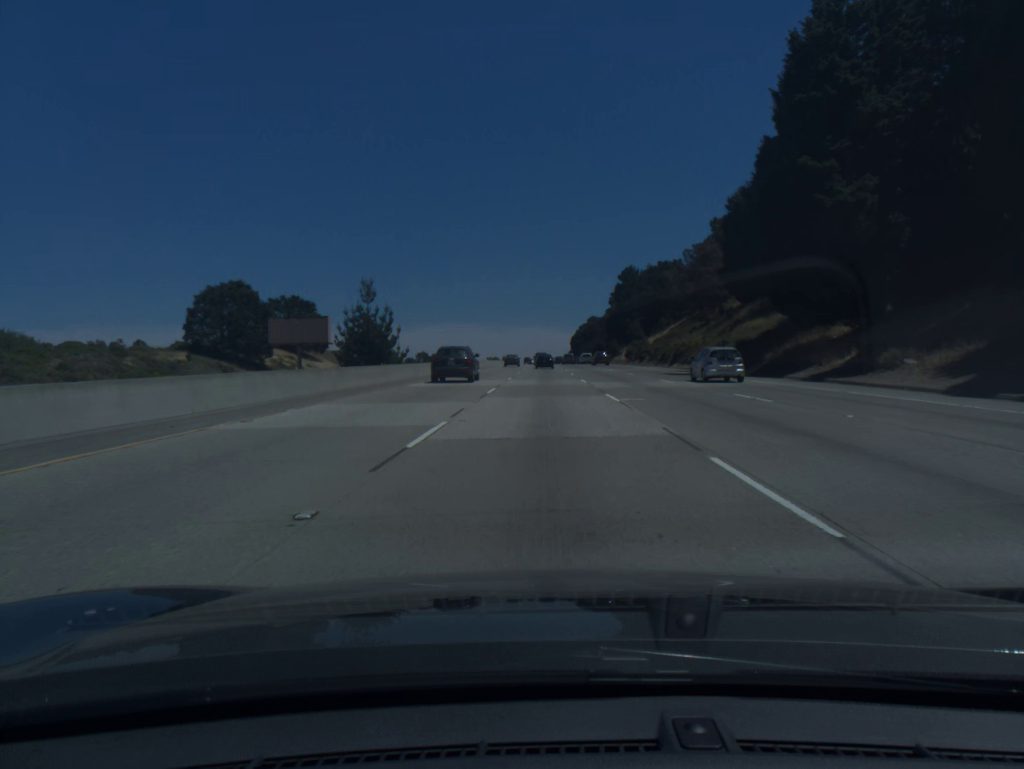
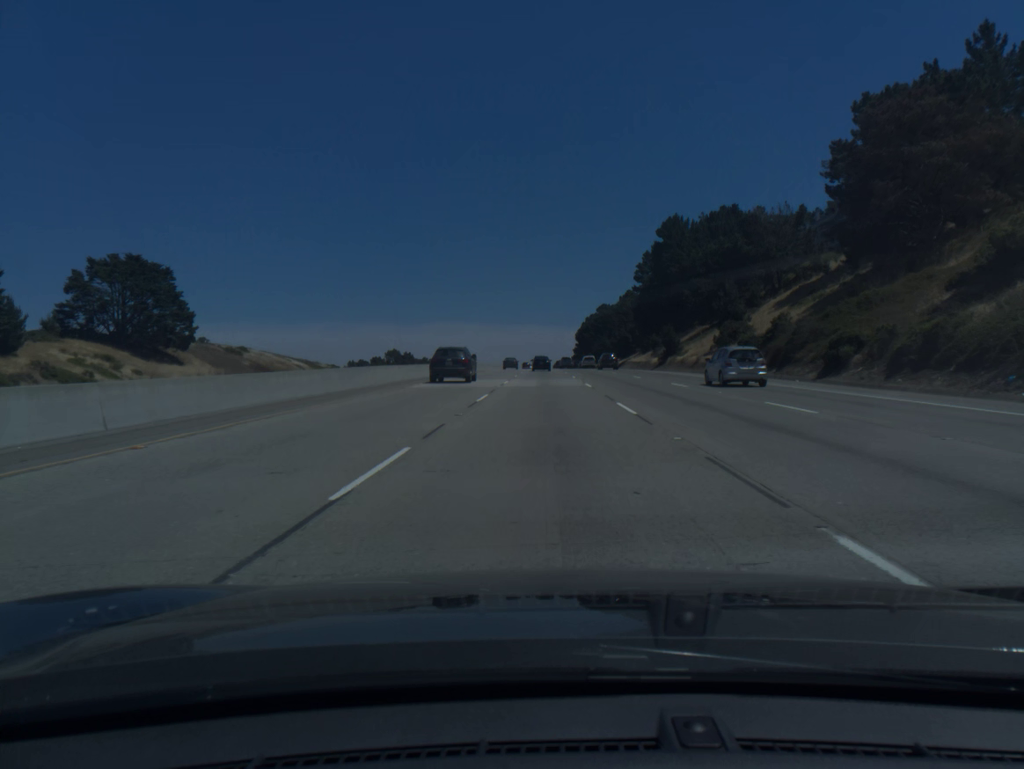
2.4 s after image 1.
(+0.3, +76.6) m; 0°
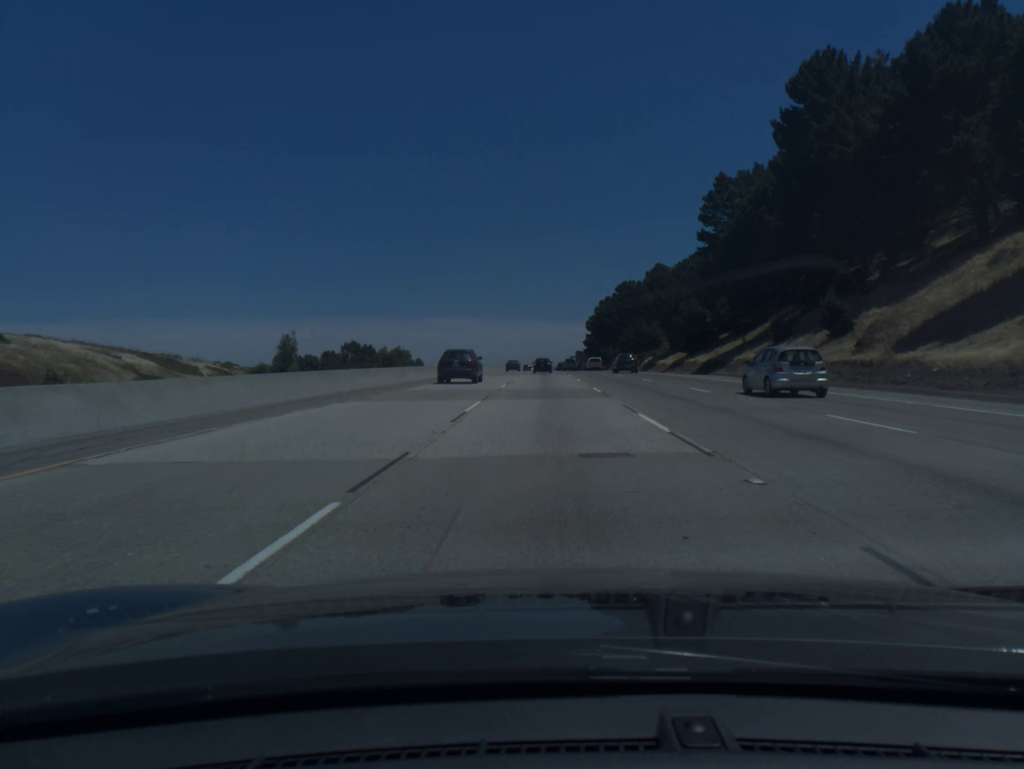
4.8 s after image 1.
(-0.1, +76.9) m; 0°
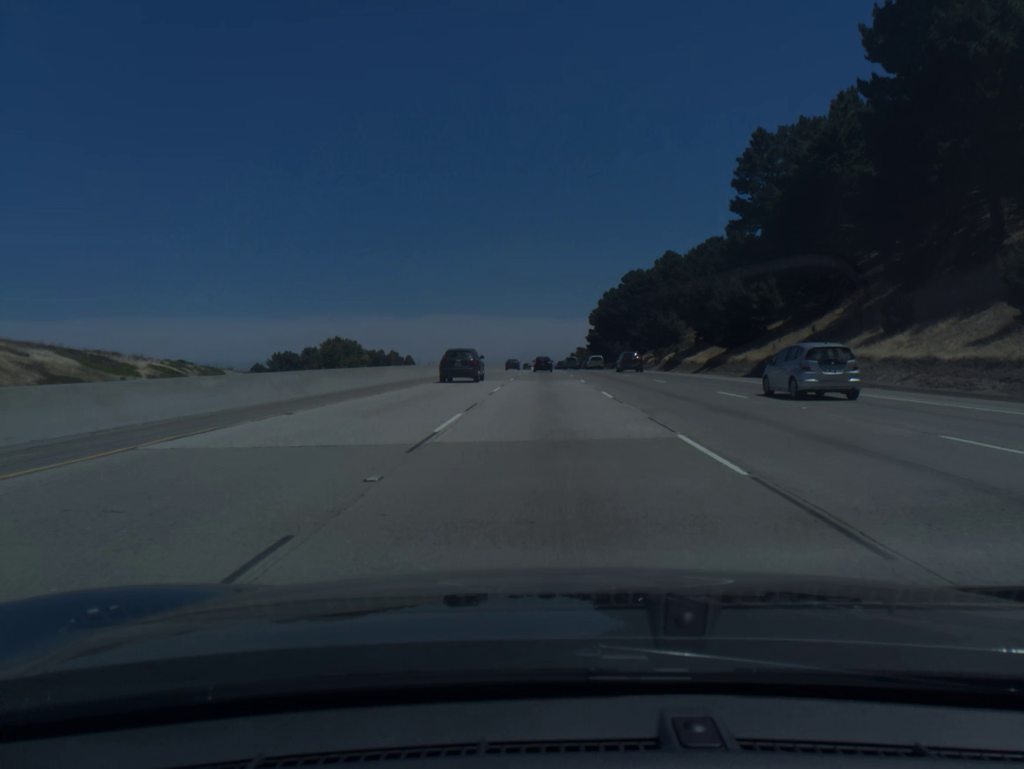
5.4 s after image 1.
(0.0, +19.4) m; 0°
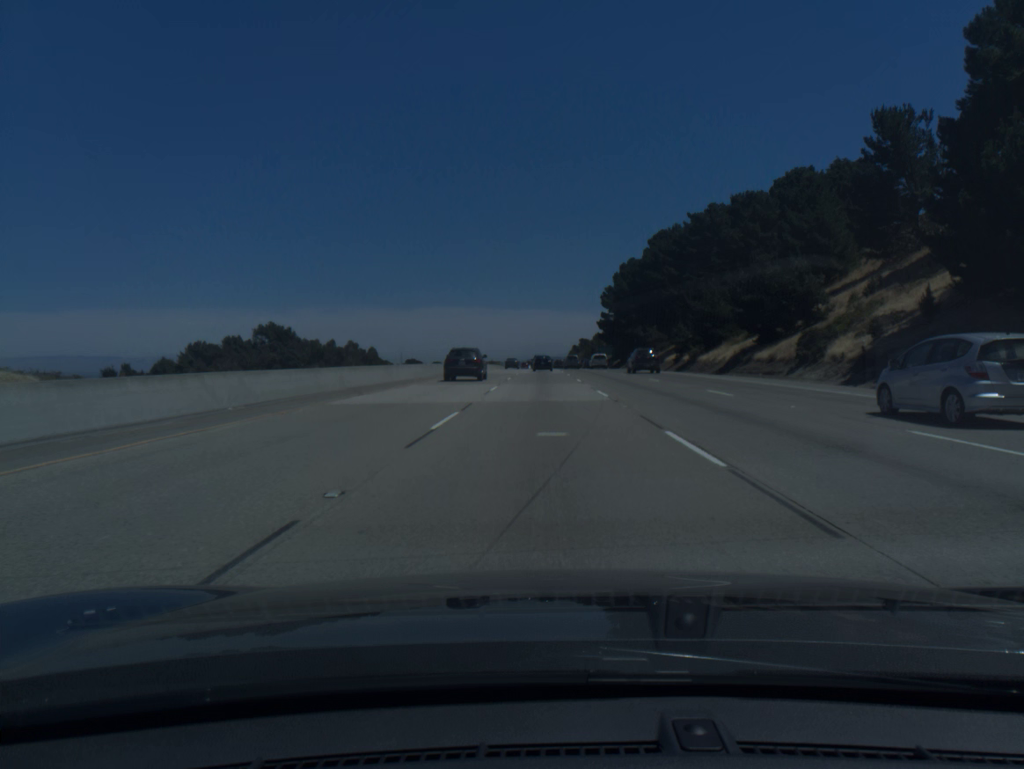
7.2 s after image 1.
(+0.1, +58.2) m; 0°
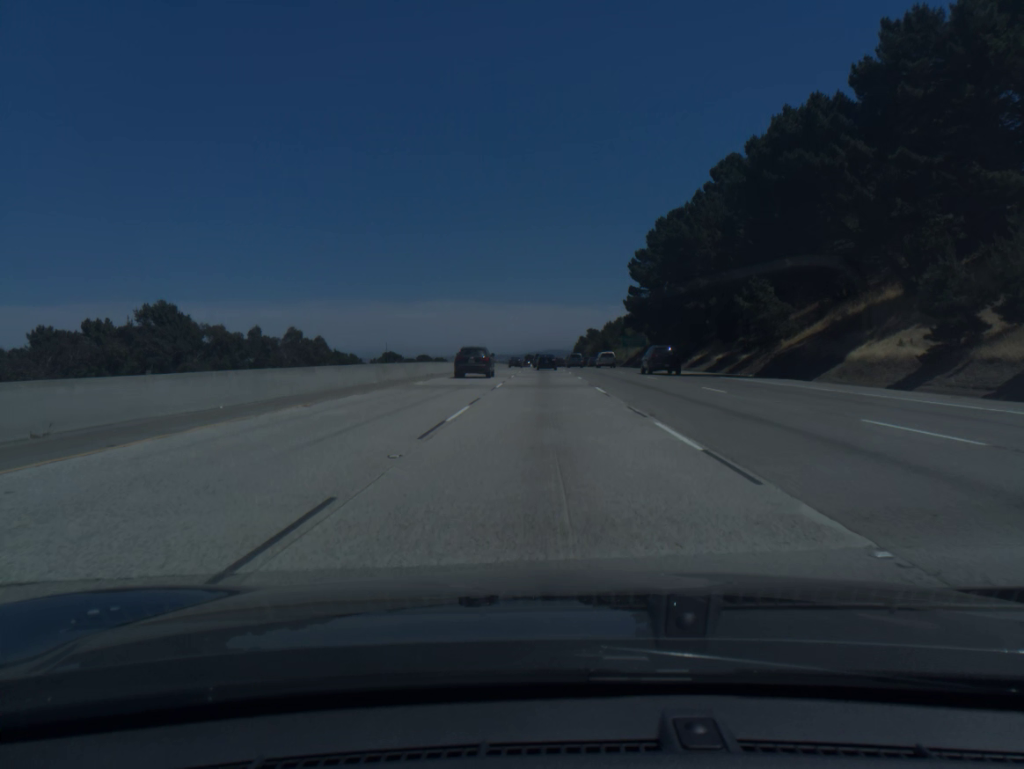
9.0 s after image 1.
(-0.3, +57.3) m; 0°
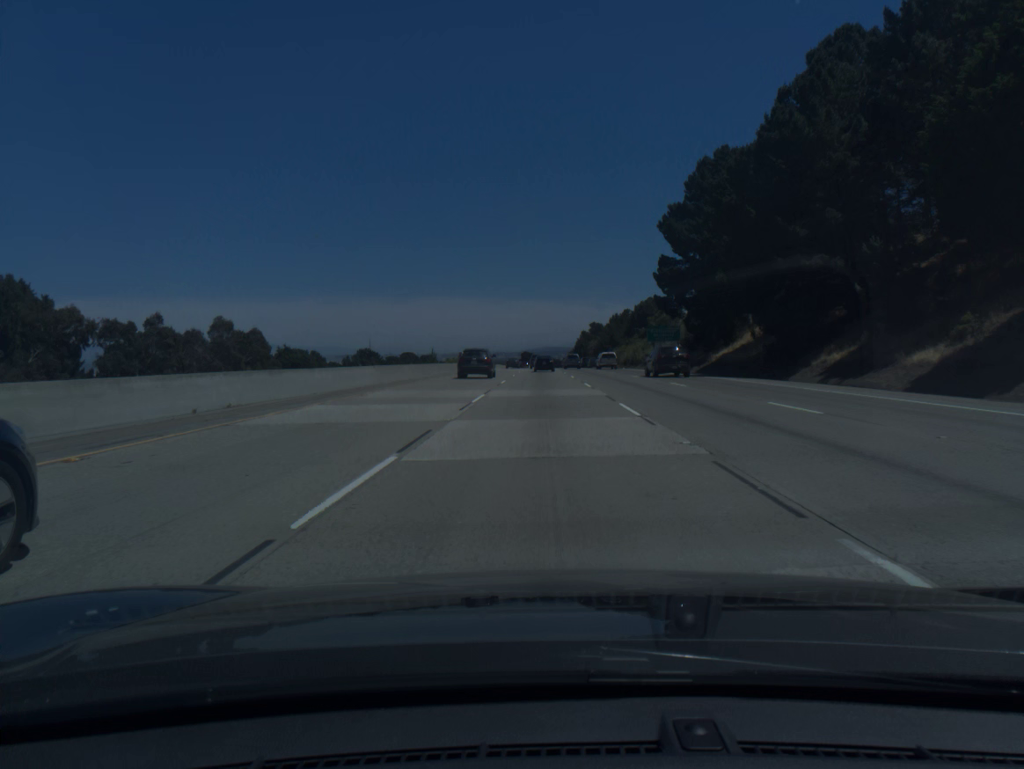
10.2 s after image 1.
(+0.1, +37.8) m; 0°
